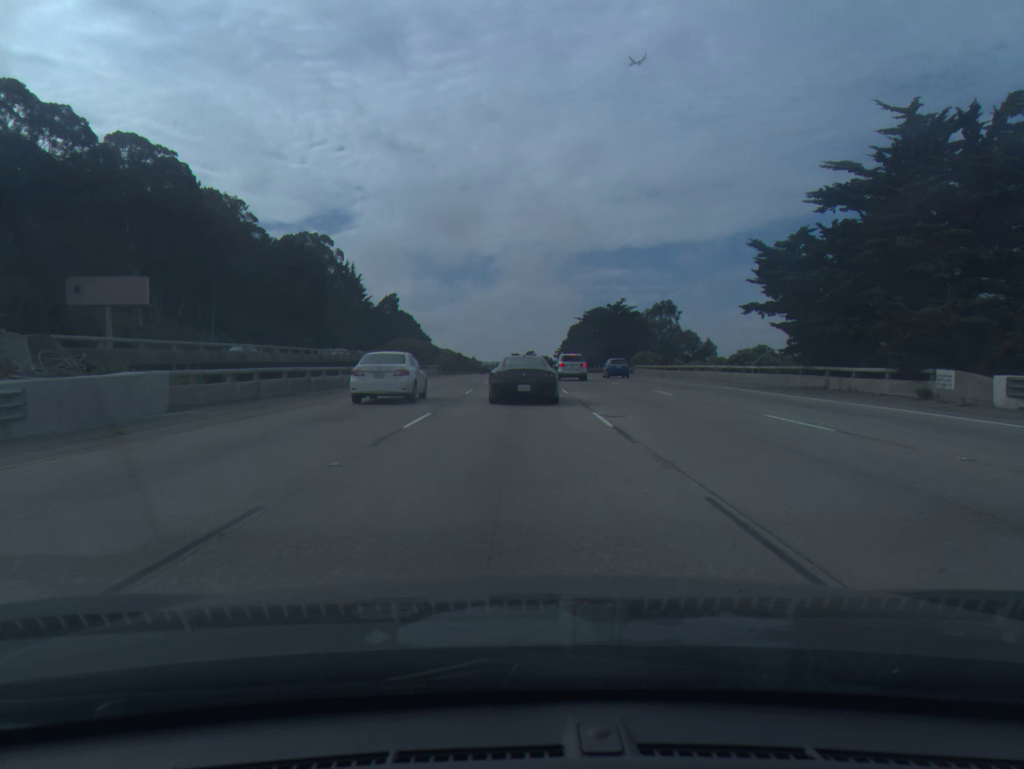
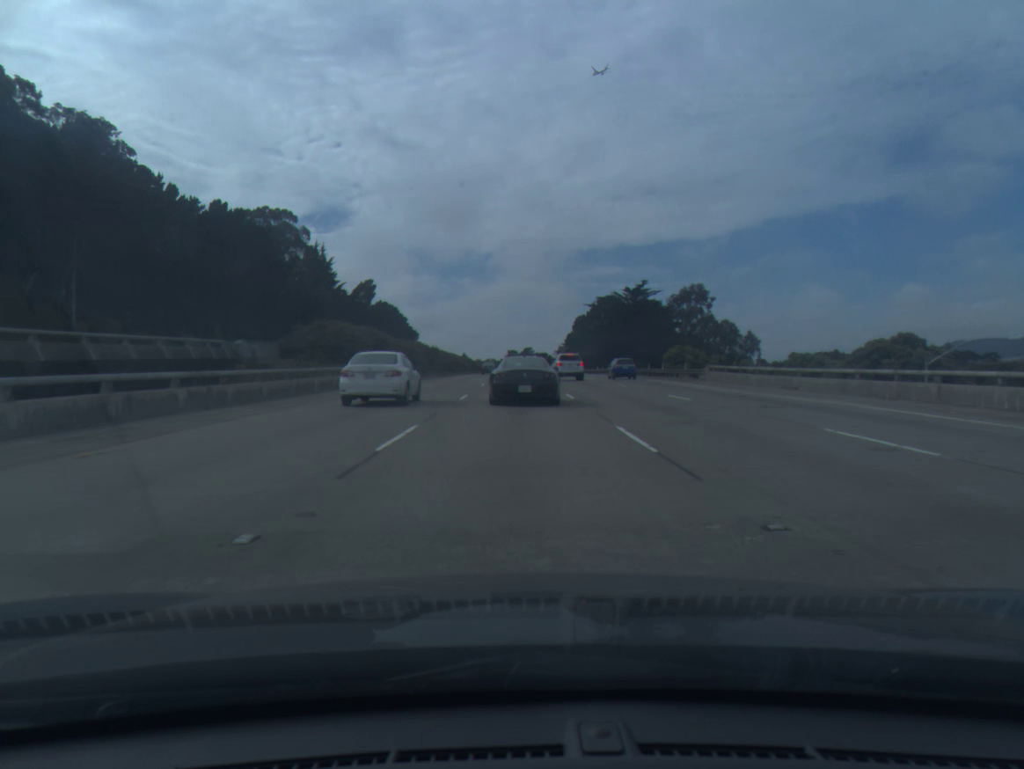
(0.0, +32.9) m; 0°
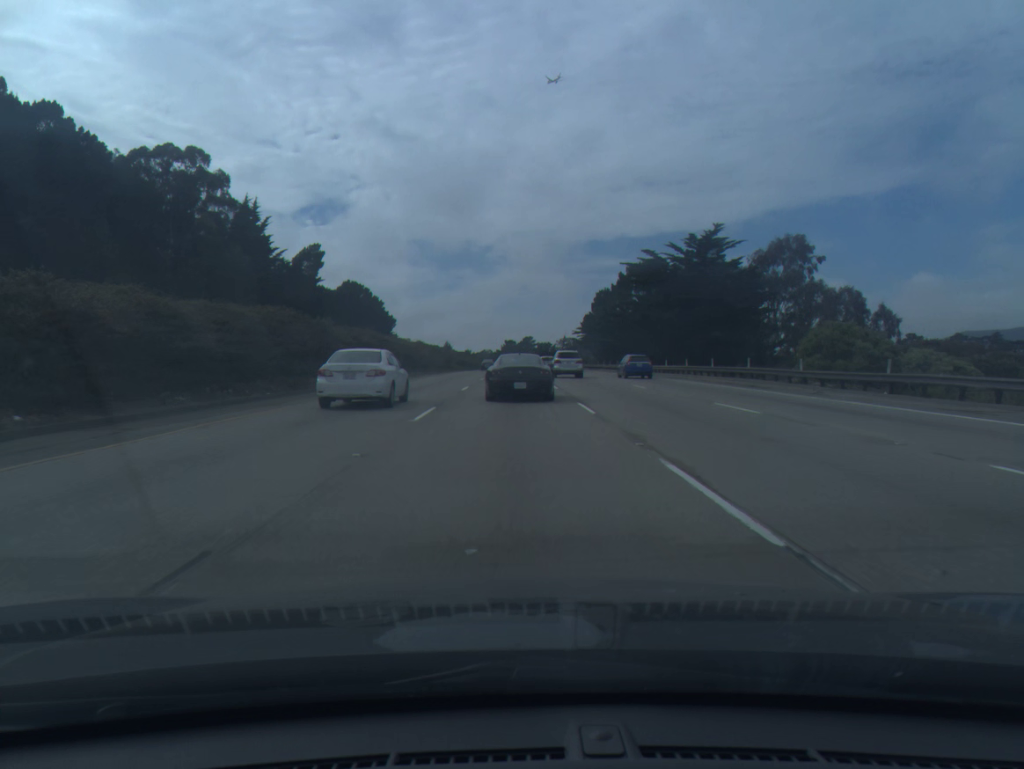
(+0.1, +48.7) m; 0°
